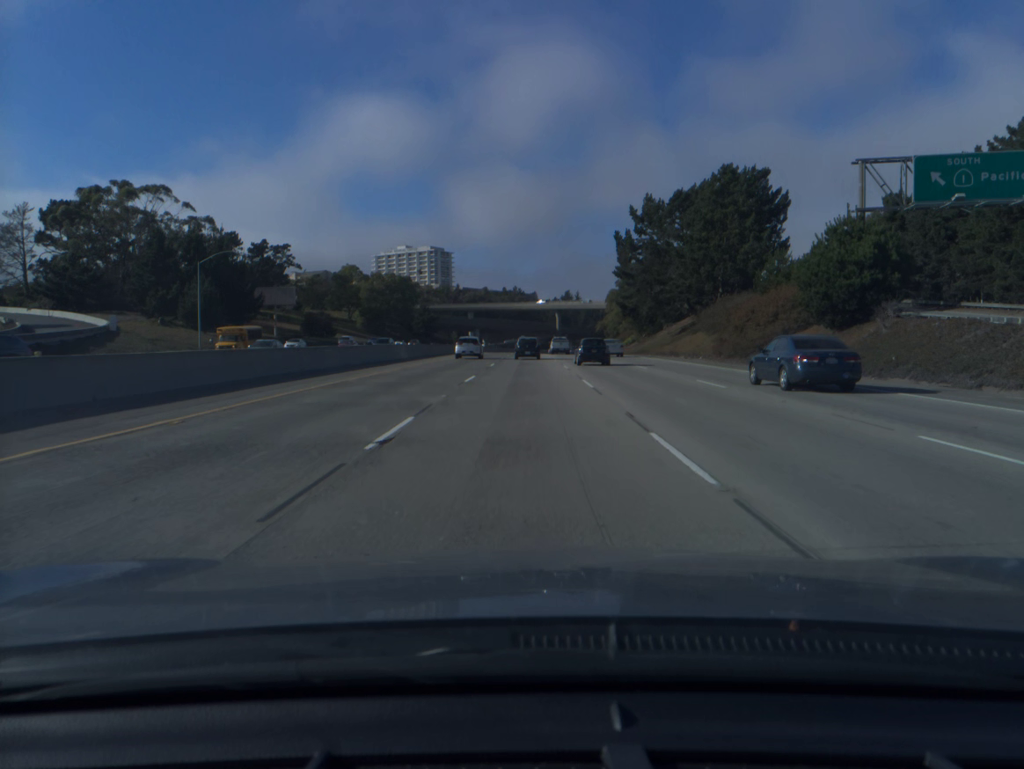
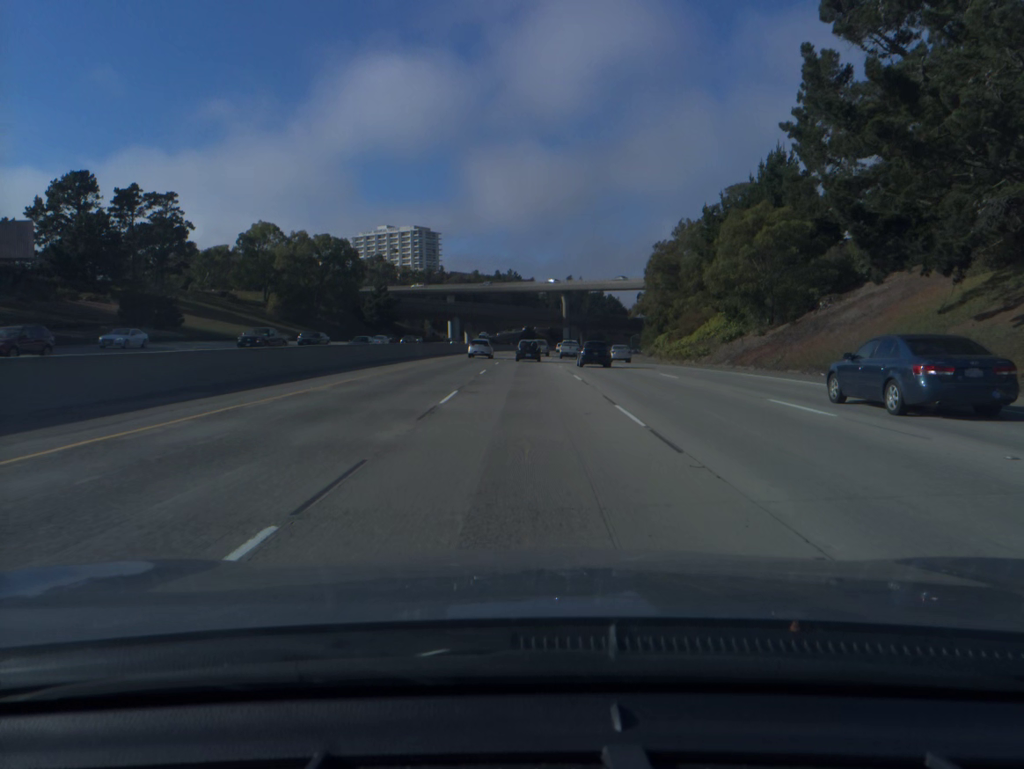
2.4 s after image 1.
(+0.1, +66.3) m; 0°
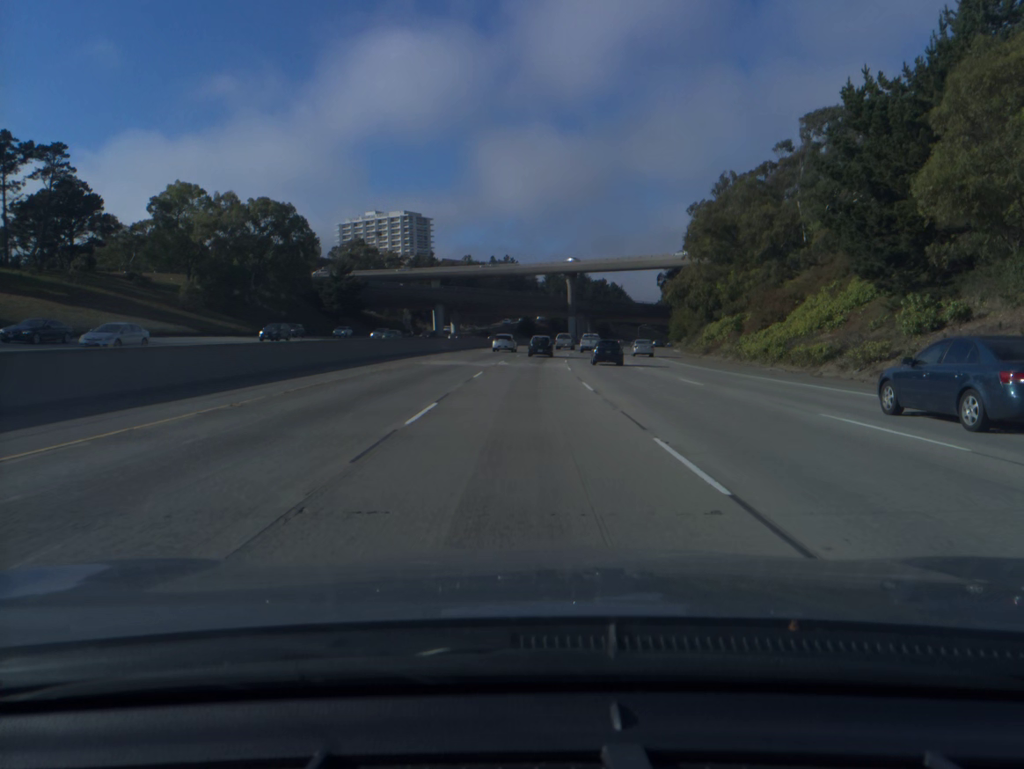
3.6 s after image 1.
(0.0, +33.4) m; 0°
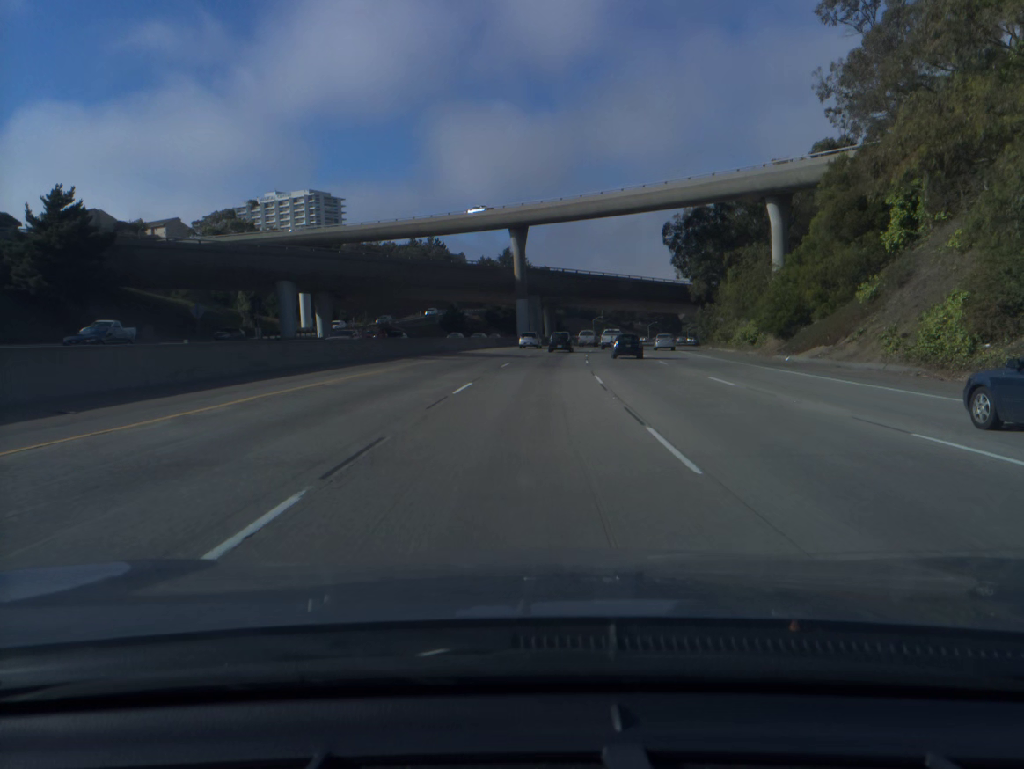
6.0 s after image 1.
(+1.7, +67.4) m; +4°
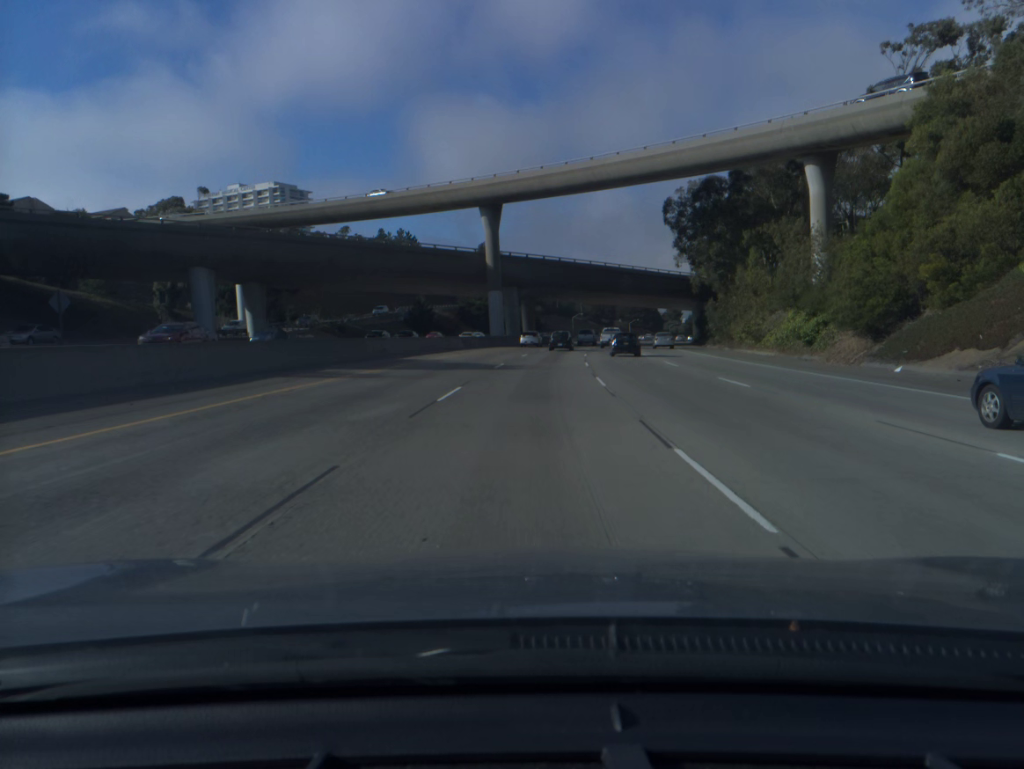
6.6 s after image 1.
(+0.2, +16.9) m; +2°
